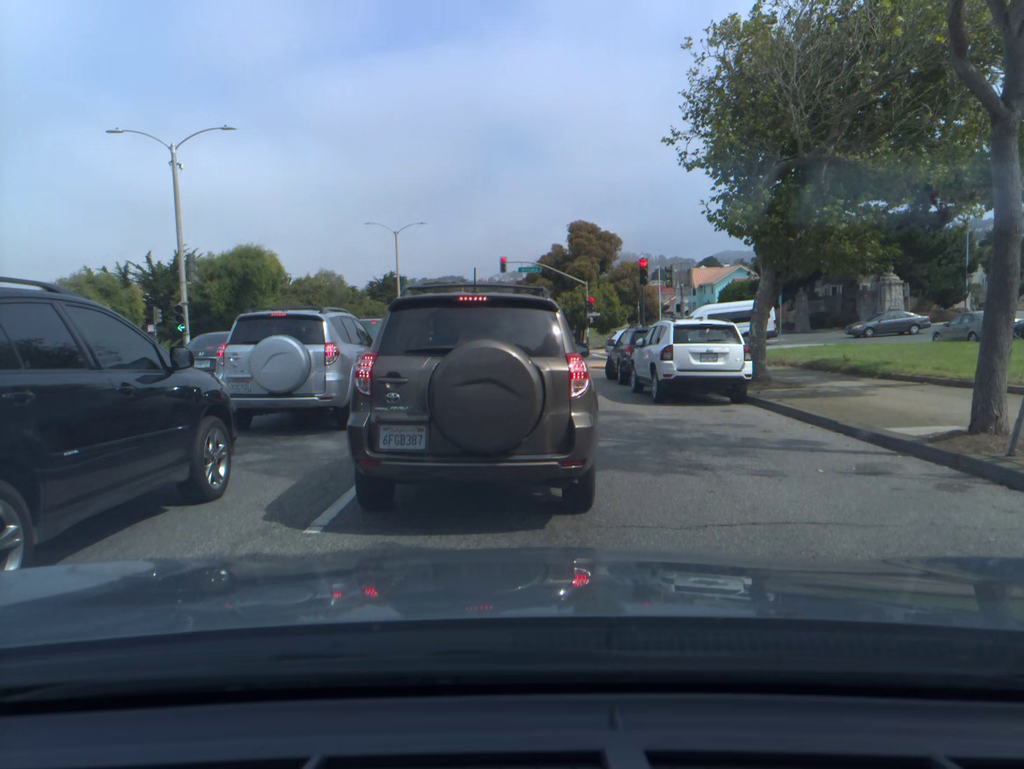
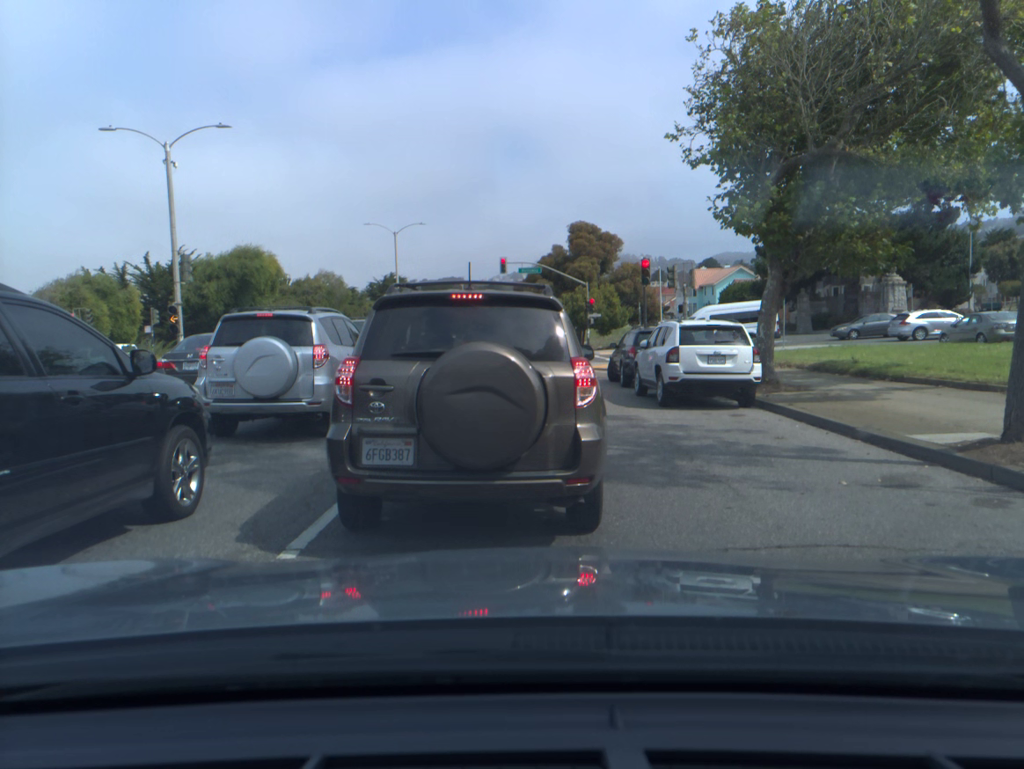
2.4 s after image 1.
(0.0, +0.6) m; 0°
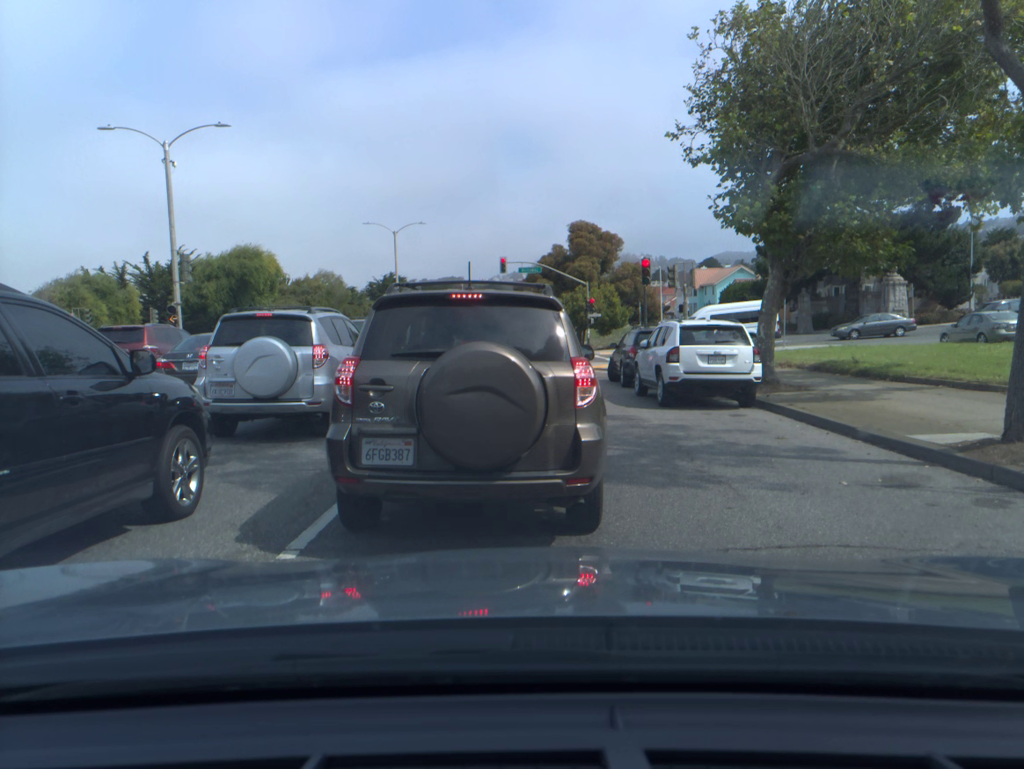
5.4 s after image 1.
(0.0, 0.0) m; 0°
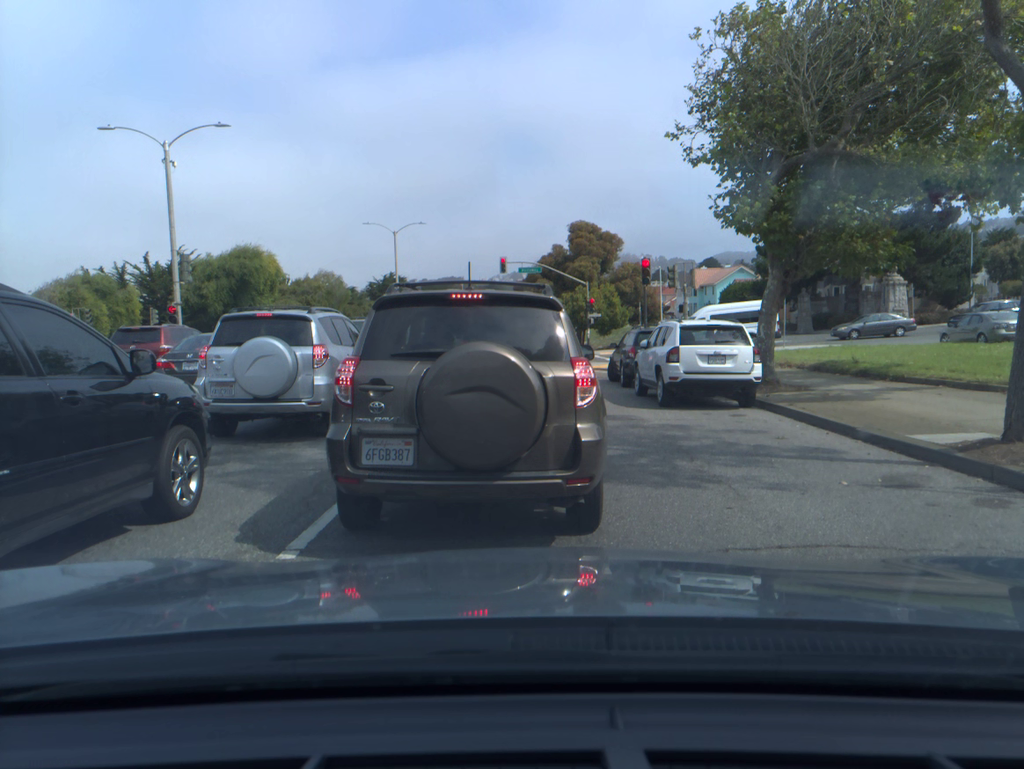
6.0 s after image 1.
(0.0, 0.0) m; 0°
